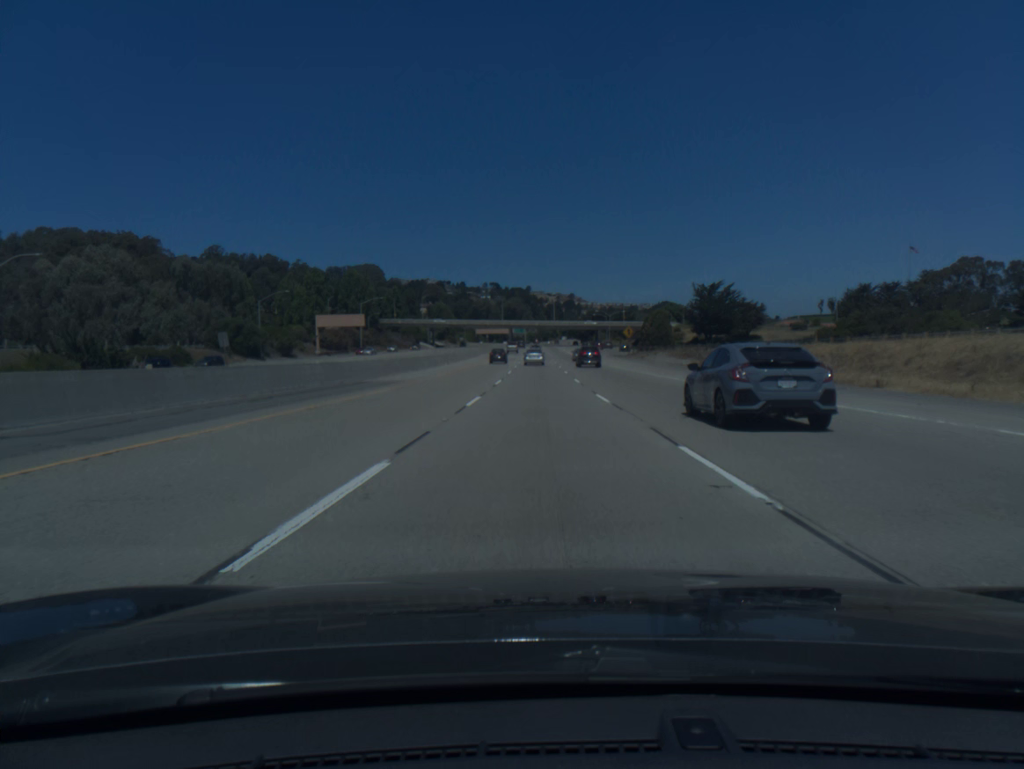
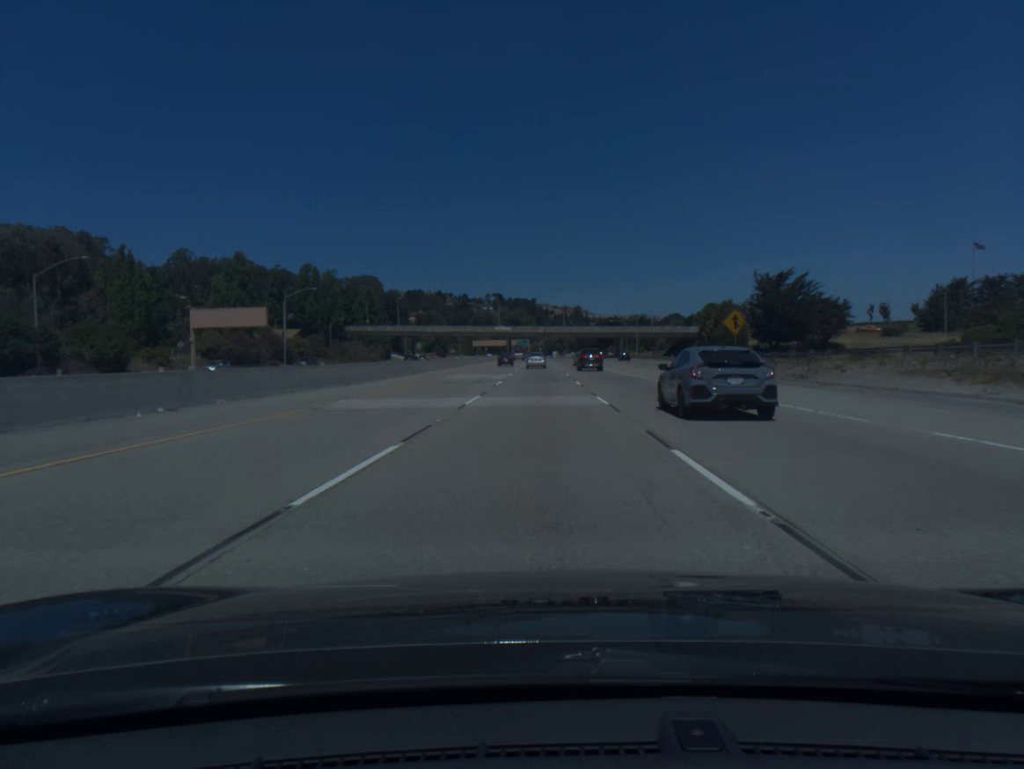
(-0.1, +57.5) m; 0°
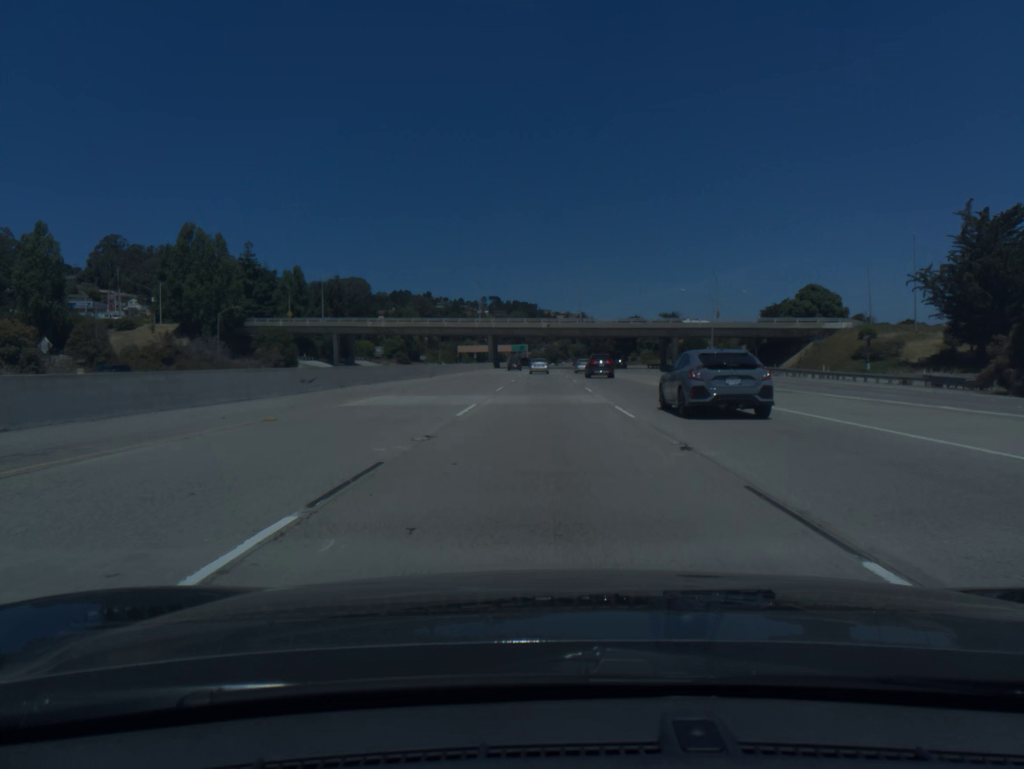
(-0.2, +76.7) m; 0°
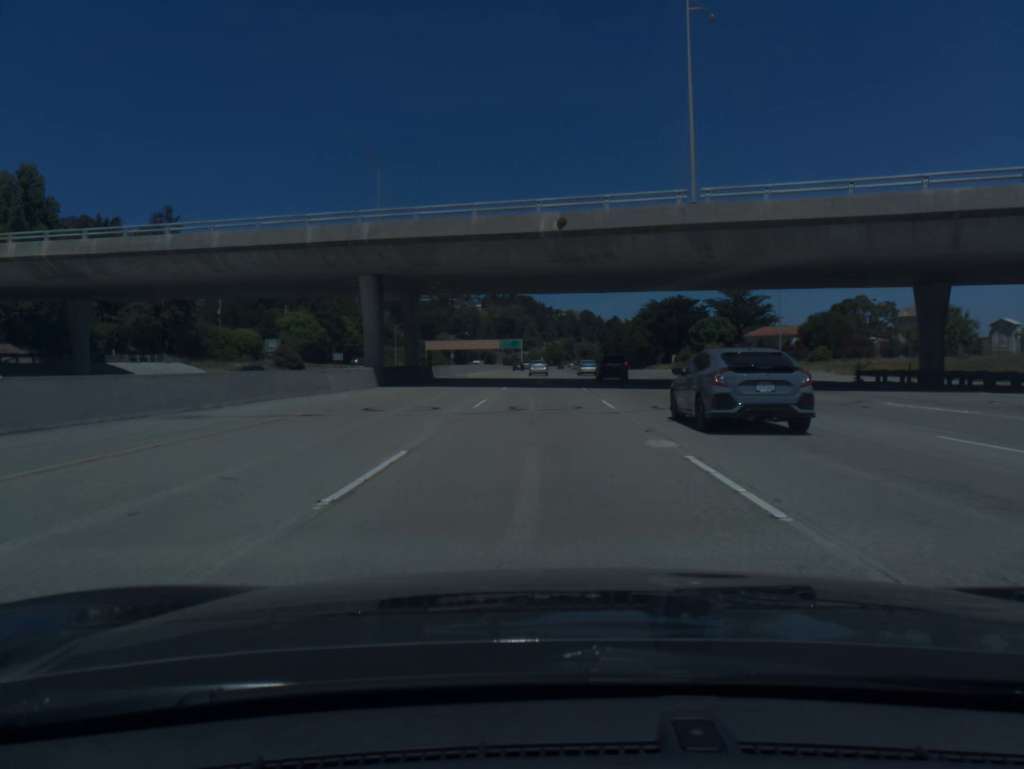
(+0.3, +96.4) m; 0°
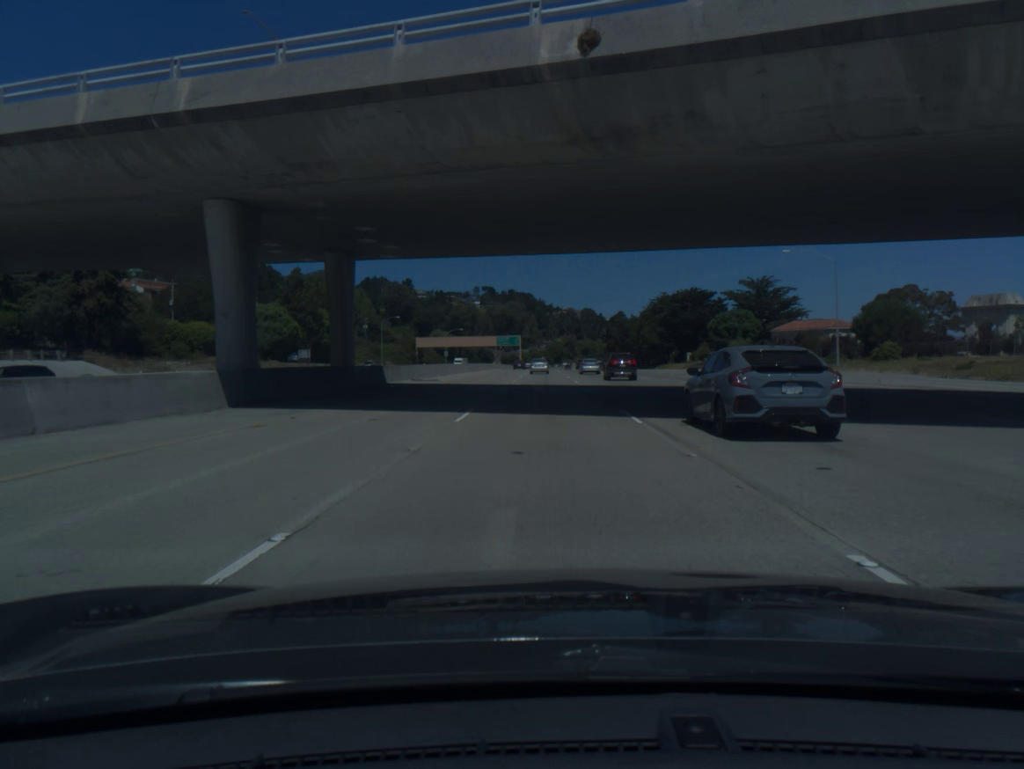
(0.0, +19.4) m; 0°
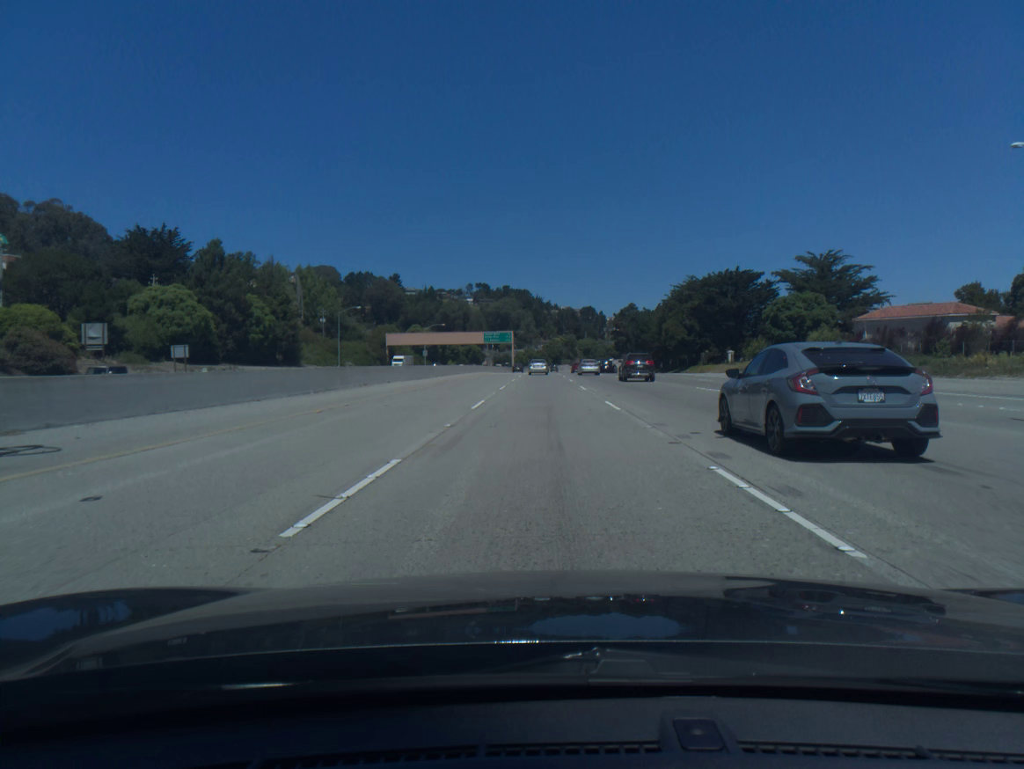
(+0.1, +38.9) m; 0°
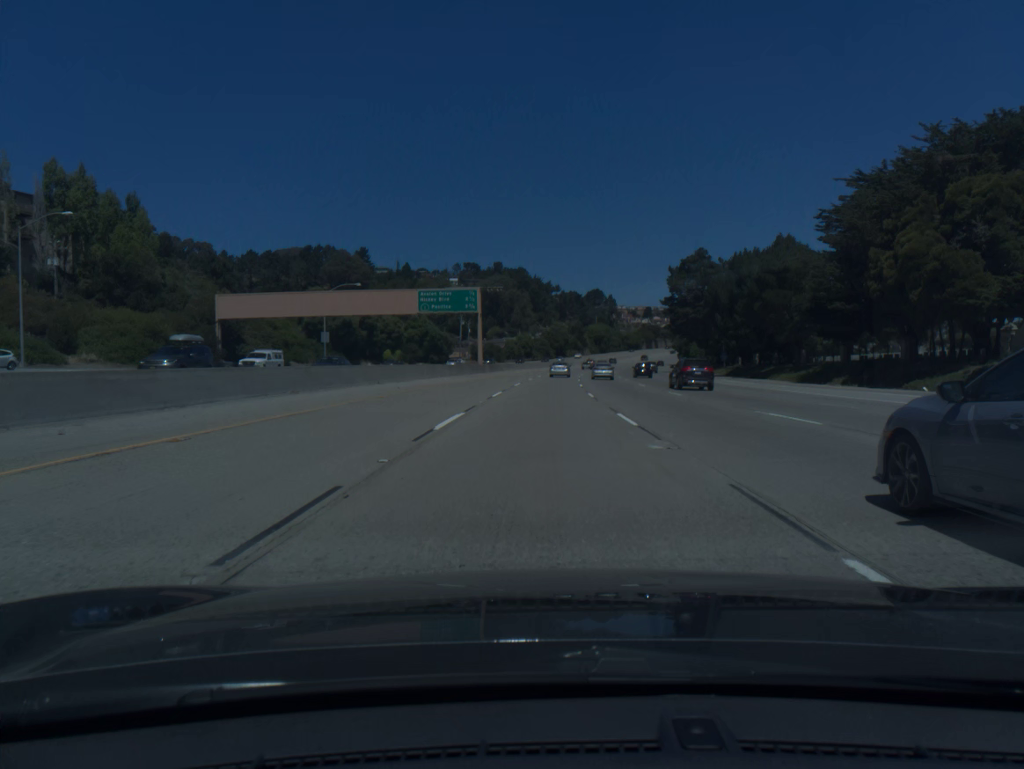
(-0.1, +97.5) m; 0°
